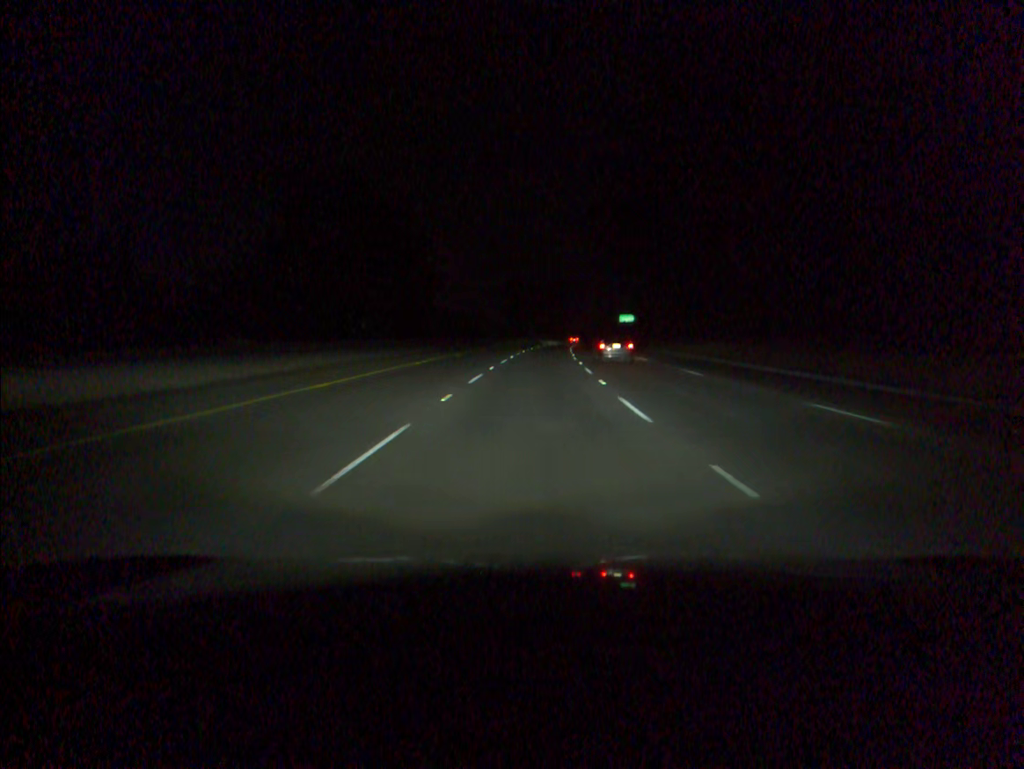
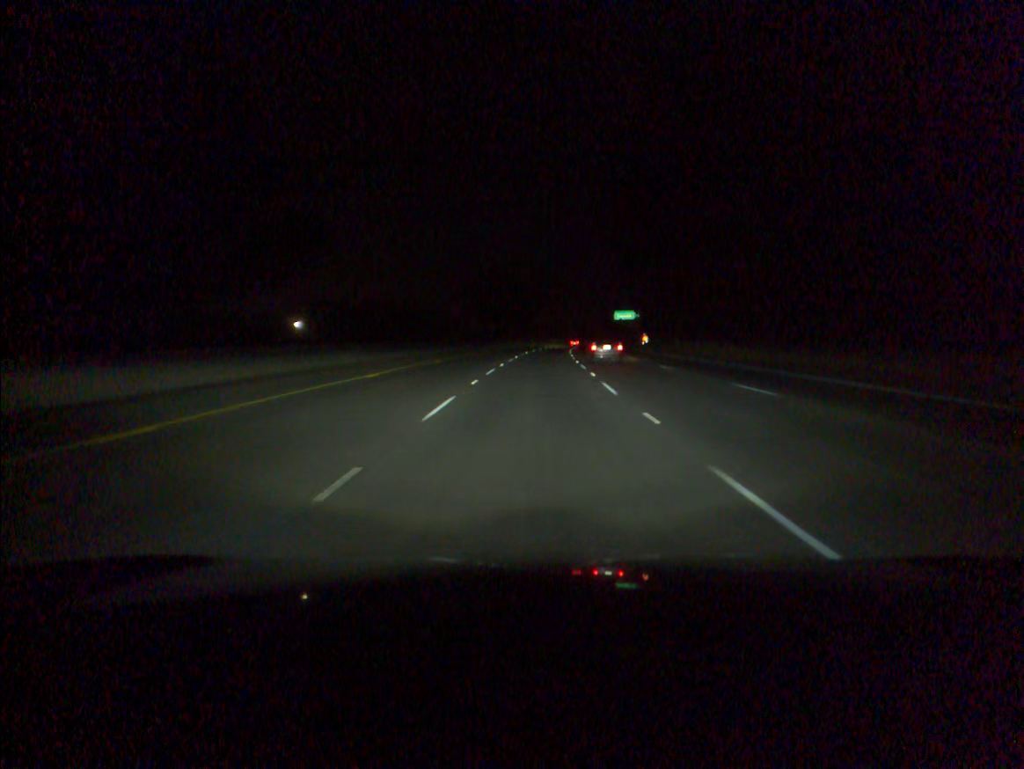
(+0.5, +38.2) m; +1°
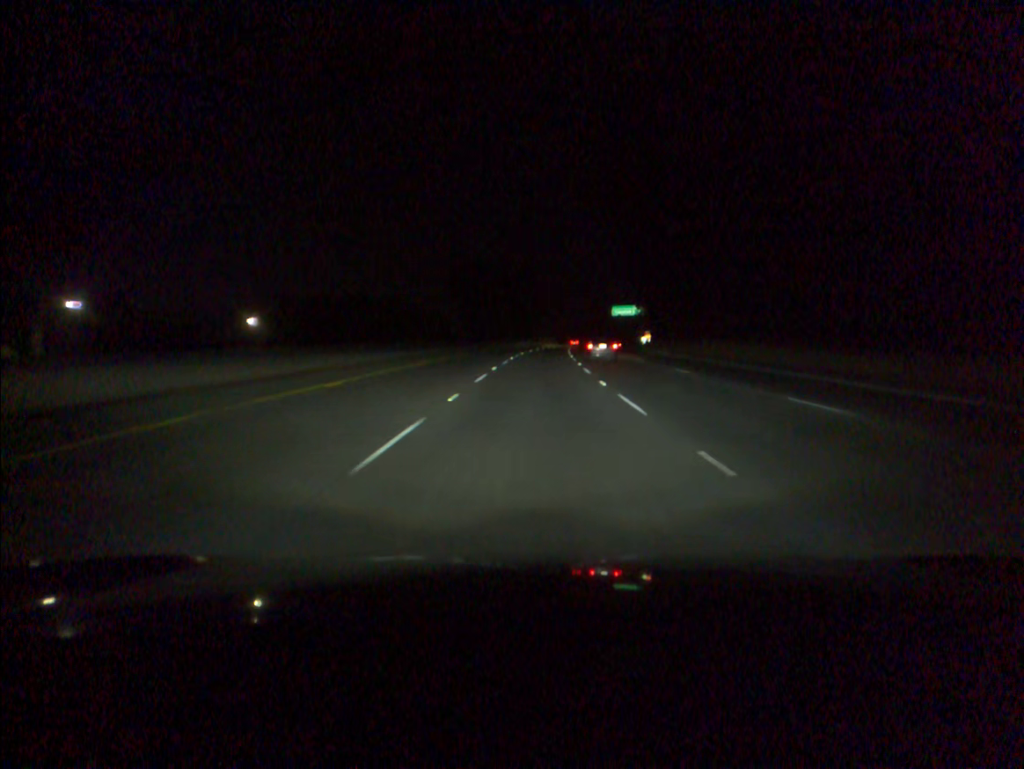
(+0.1, +19.1) m; +1°
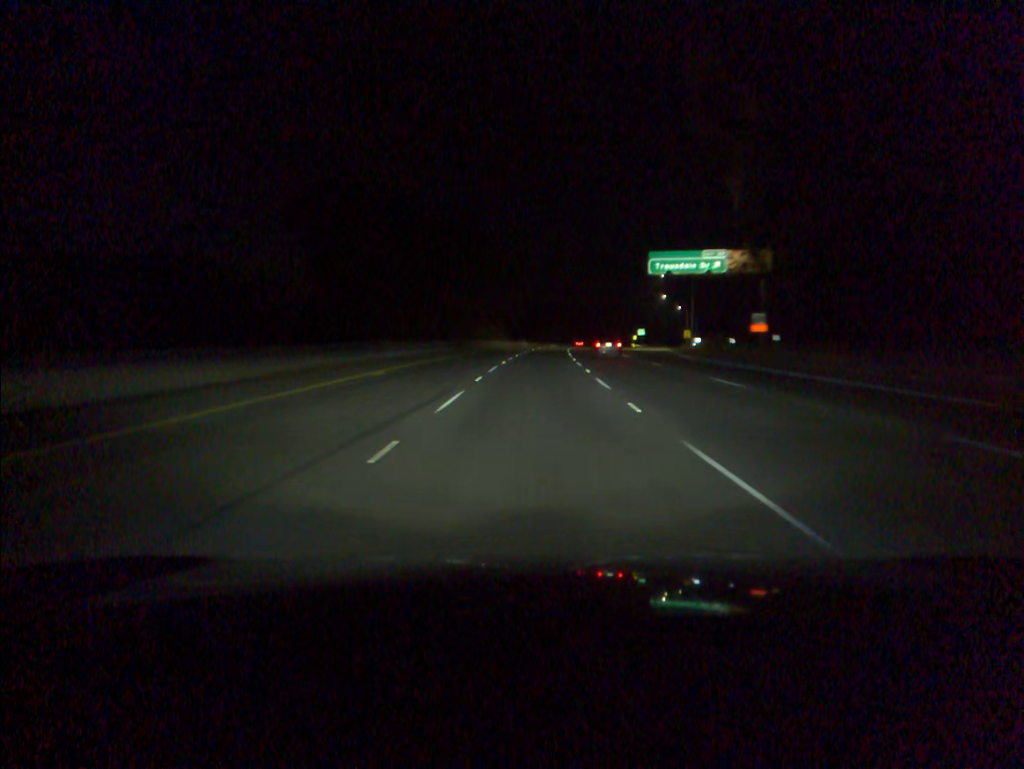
(+3.2, +95.7) m; +4°
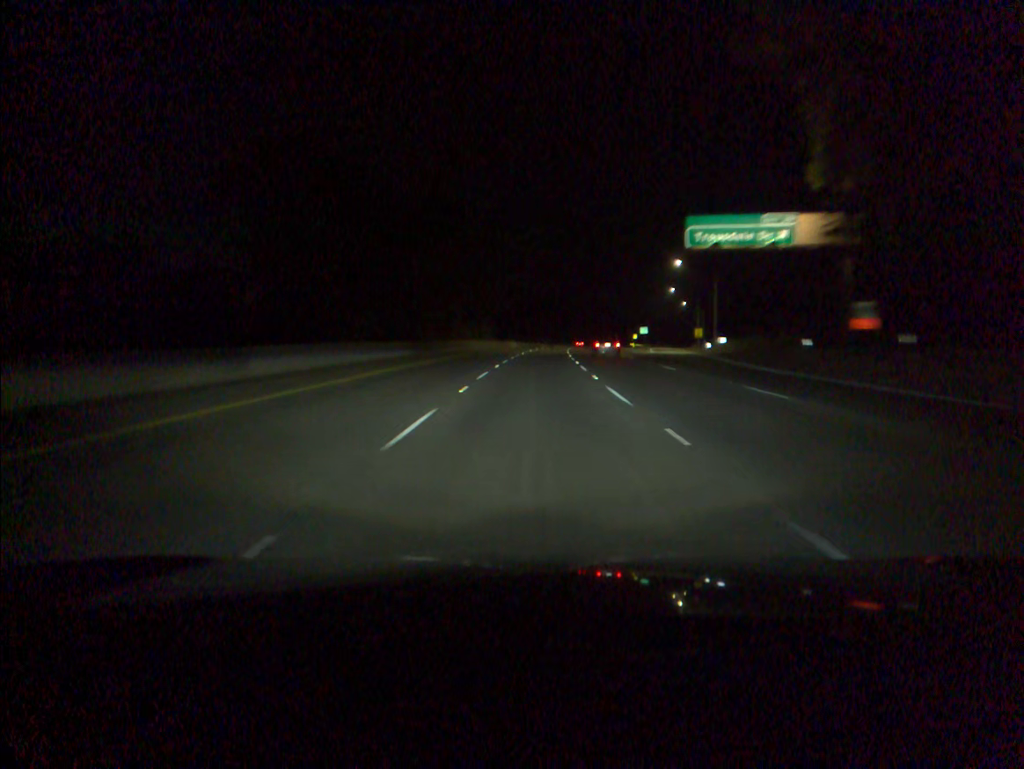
(+0.1, +19.1) m; +1°
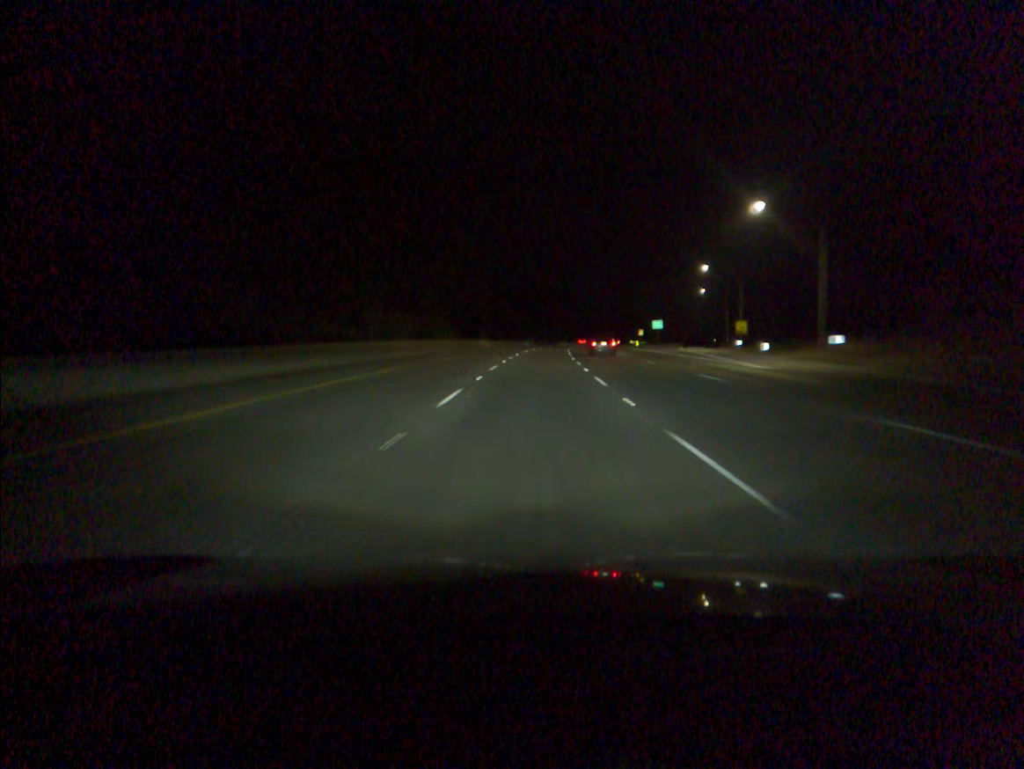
(+0.5, +38.2) m; +1°
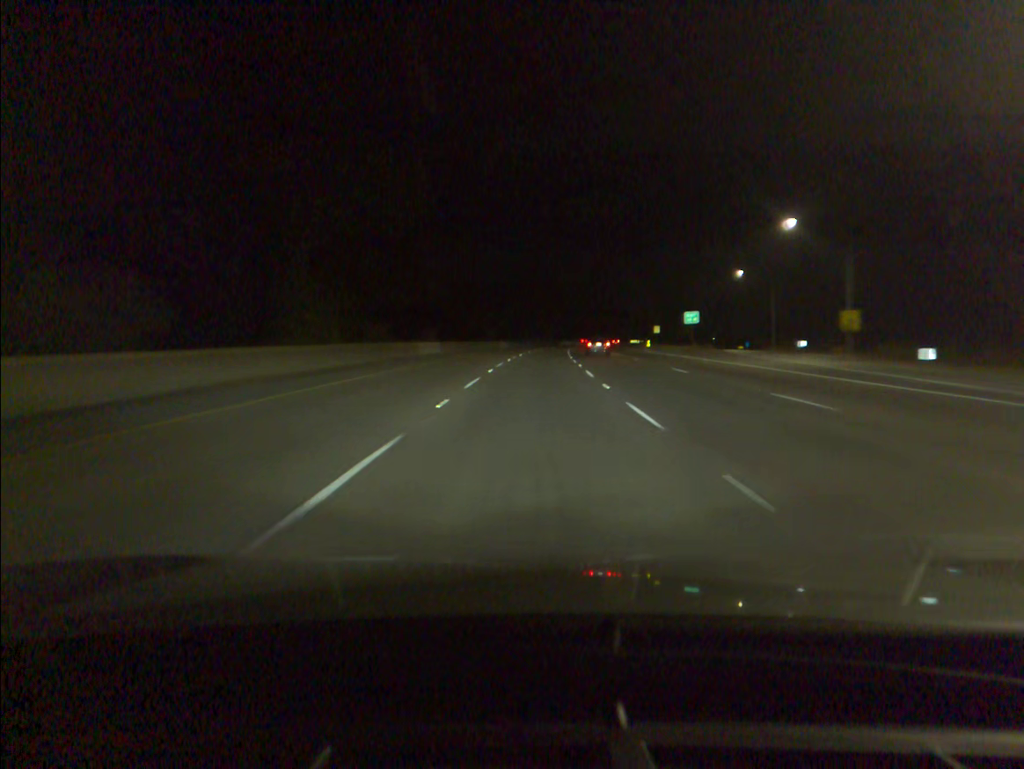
(+0.5, +38.3) m; +2°
